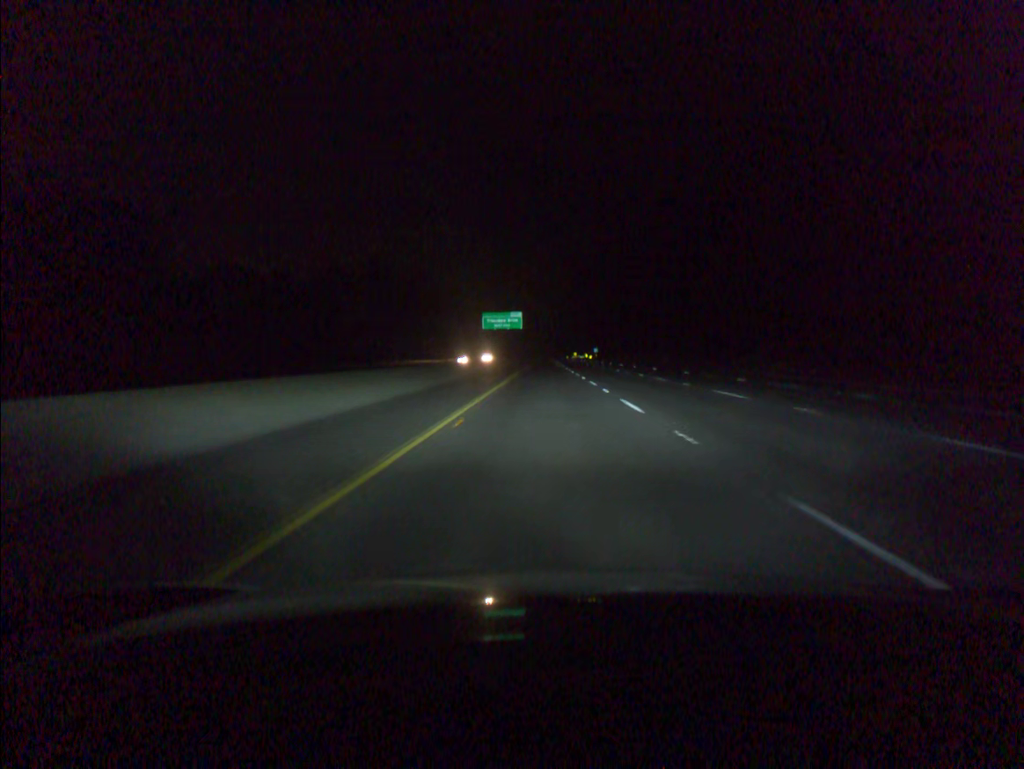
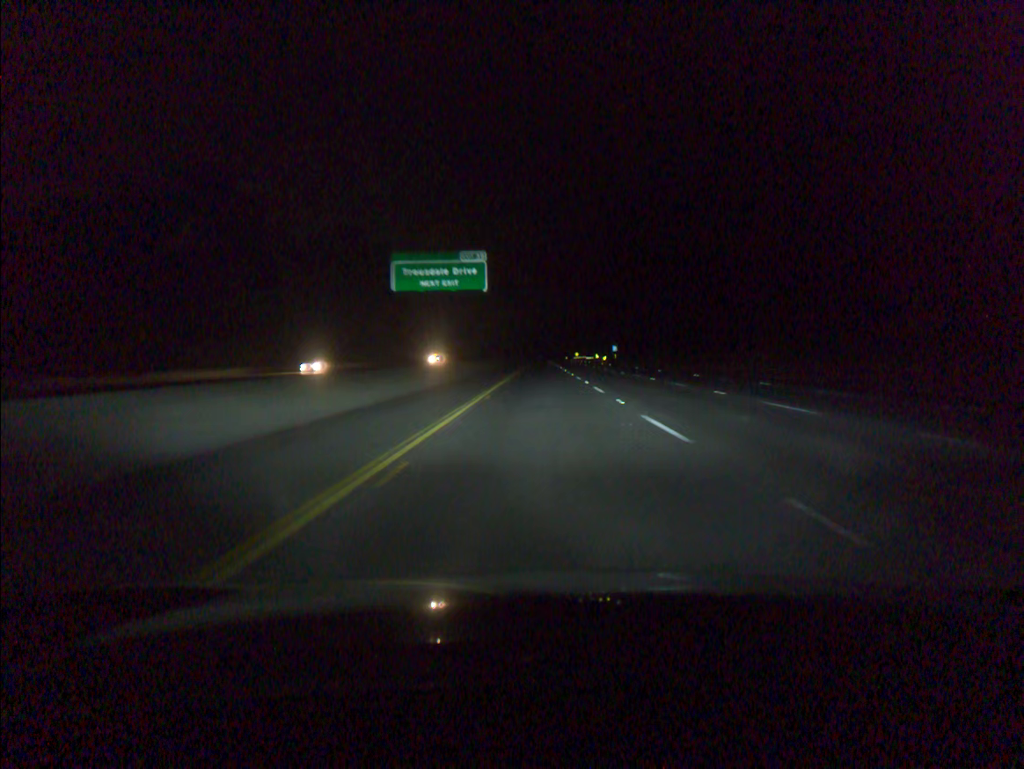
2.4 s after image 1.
(+0.2, +78.7) m; 0°
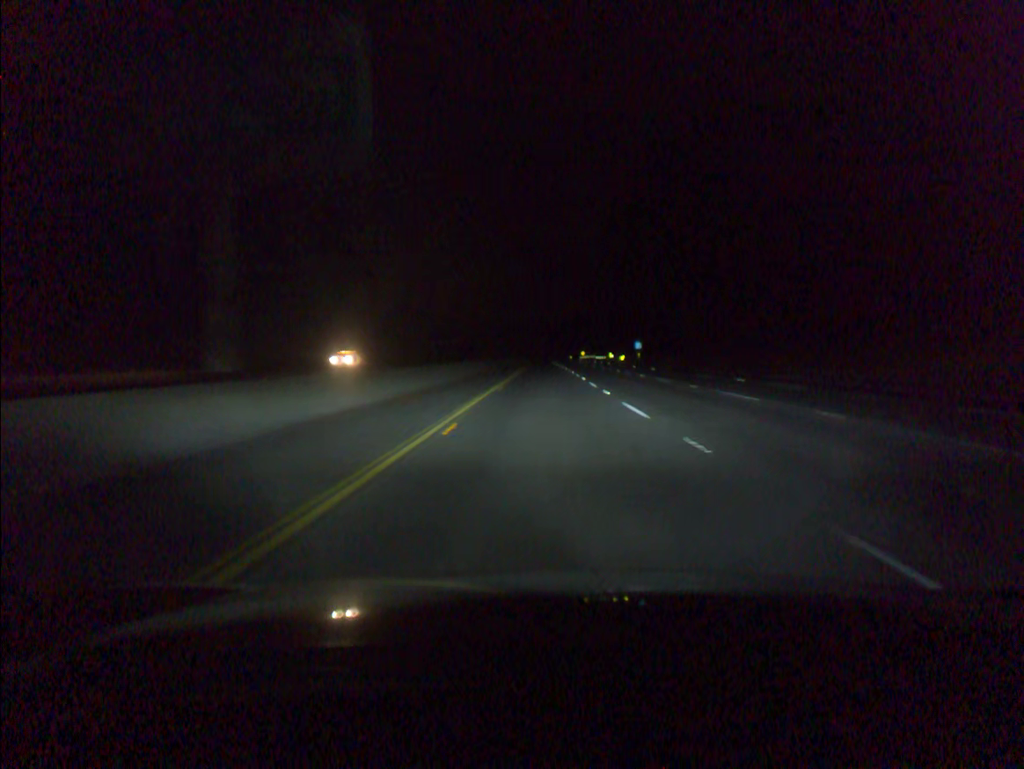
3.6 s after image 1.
(-0.1, +39.3) m; 0°
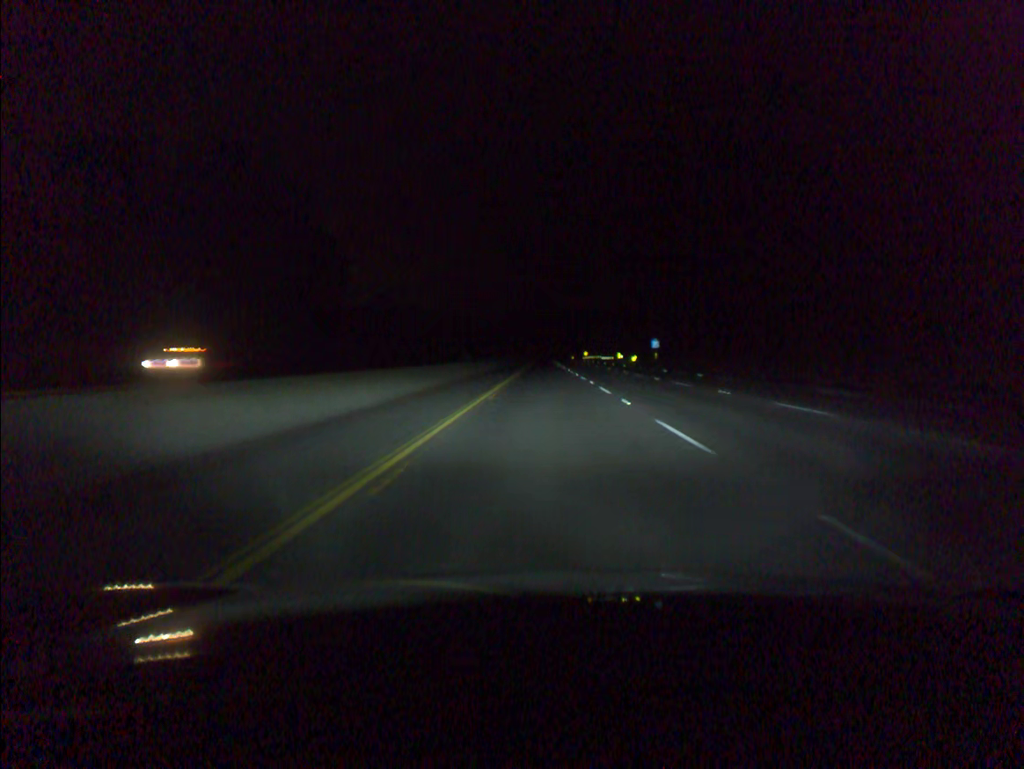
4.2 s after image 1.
(0.0, +19.6) m; 0°
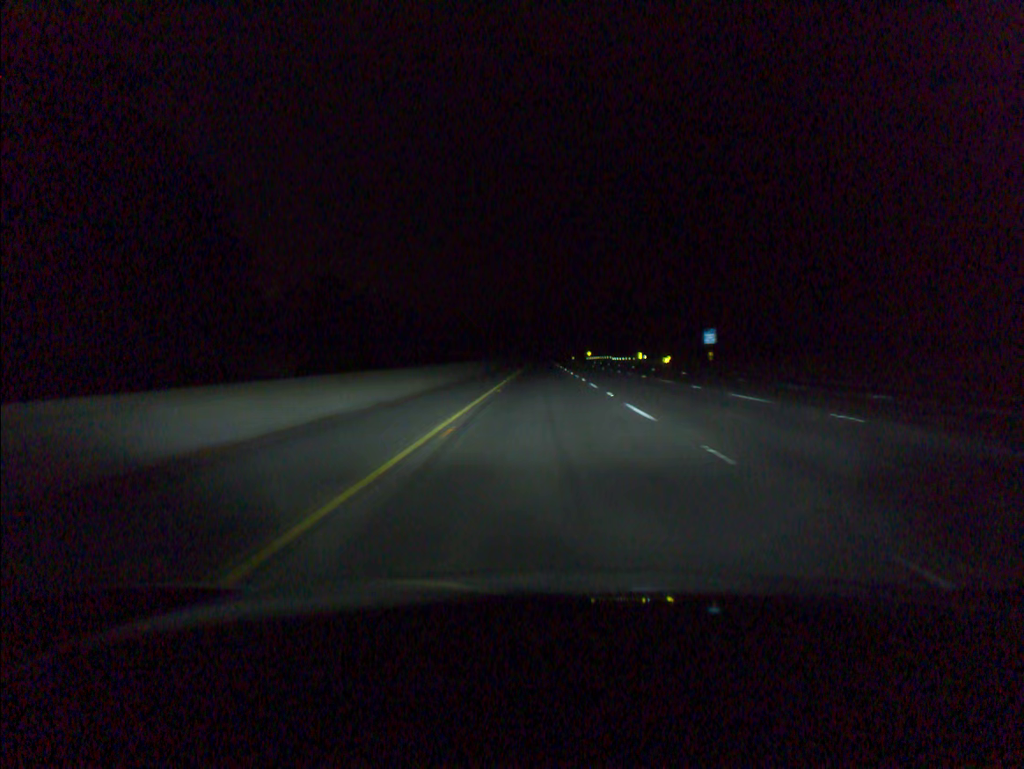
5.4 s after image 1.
(+0.1, +39.3) m; 0°
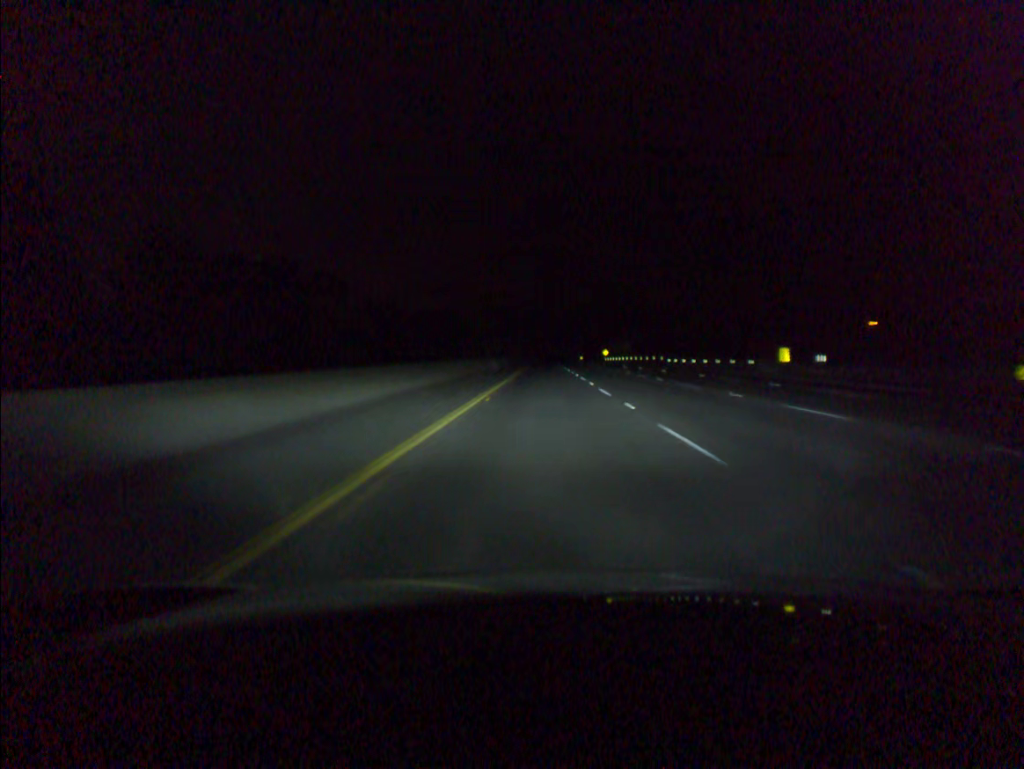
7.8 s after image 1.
(0.0, +78.5) m; 0°
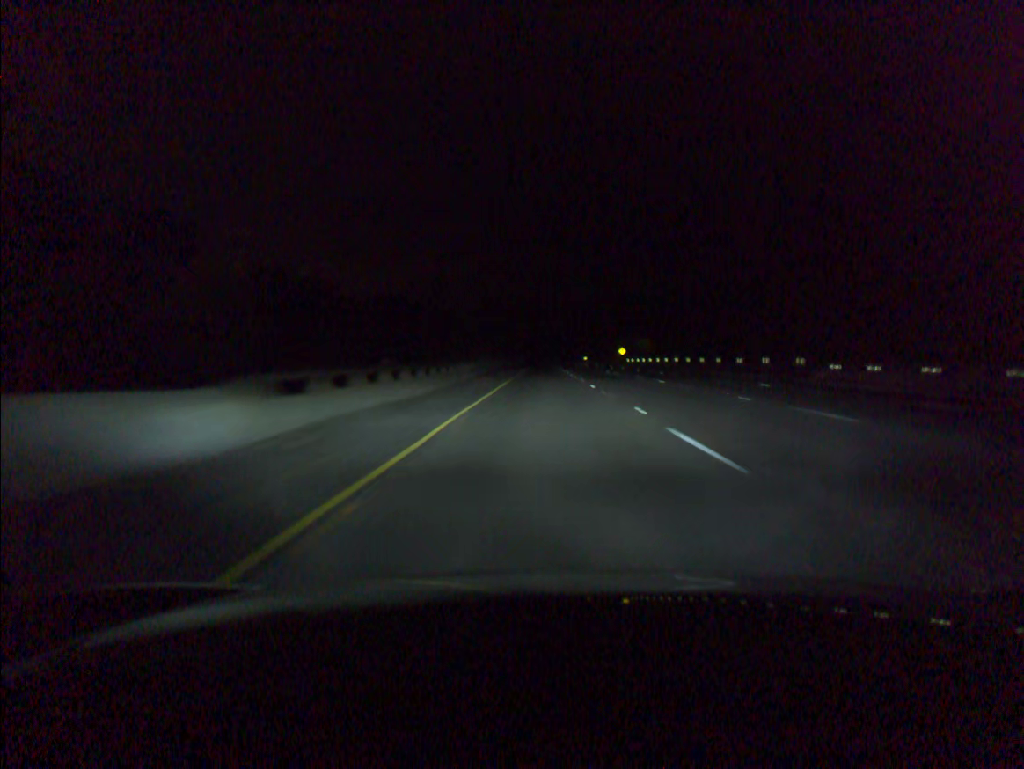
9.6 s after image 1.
(0.0, +58.9) m; 0°
